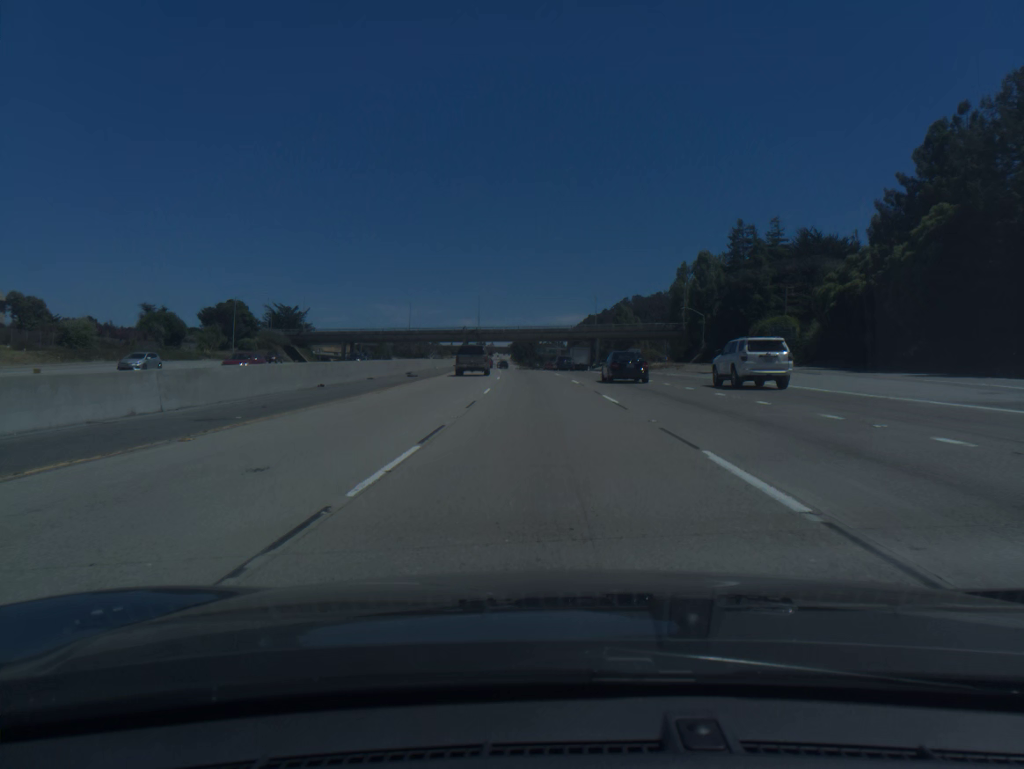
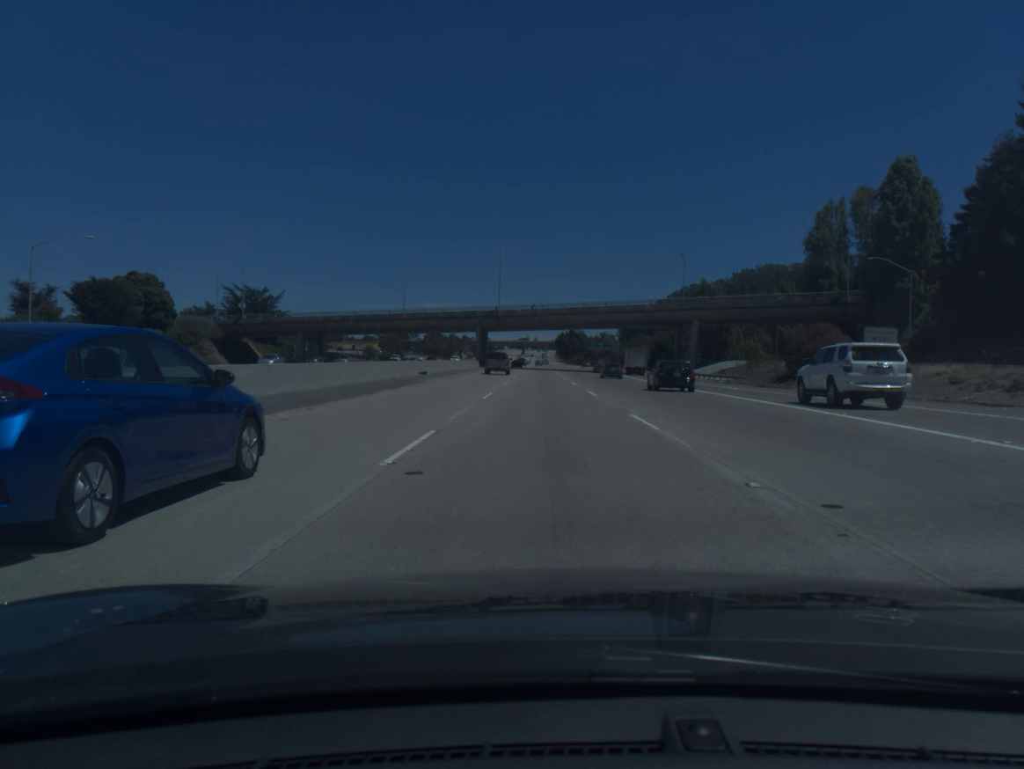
(-1.9, +66.9) m; -3°
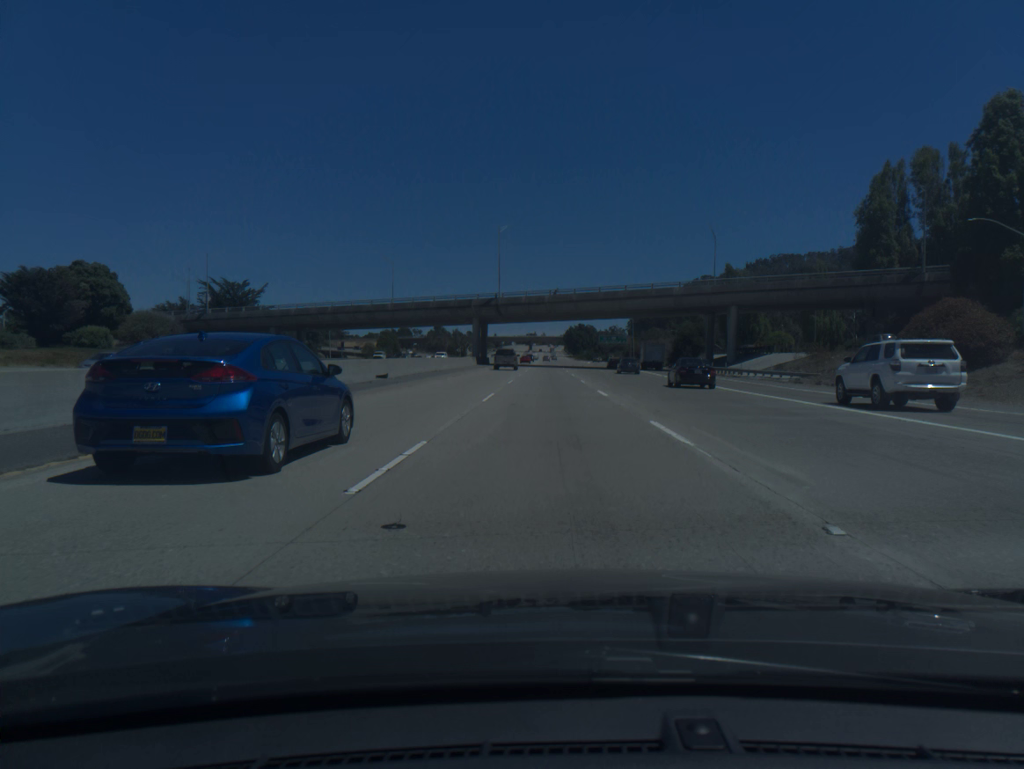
(-0.1, +16.9) m; -1°
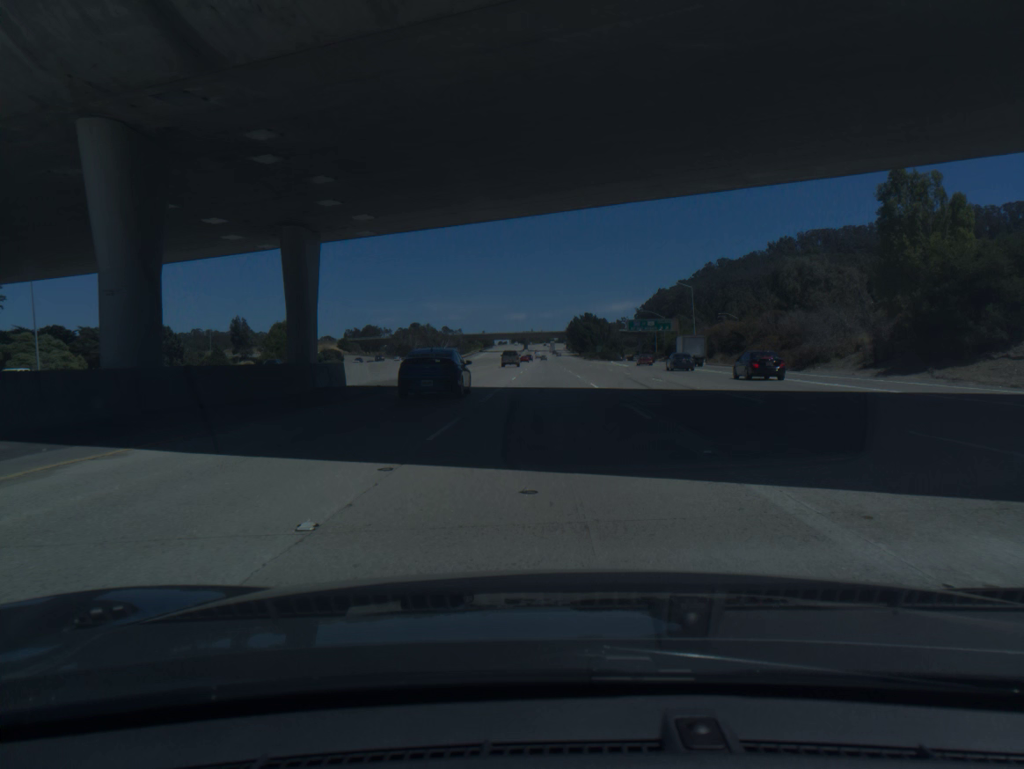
(-0.1, +85.0) m; 0°
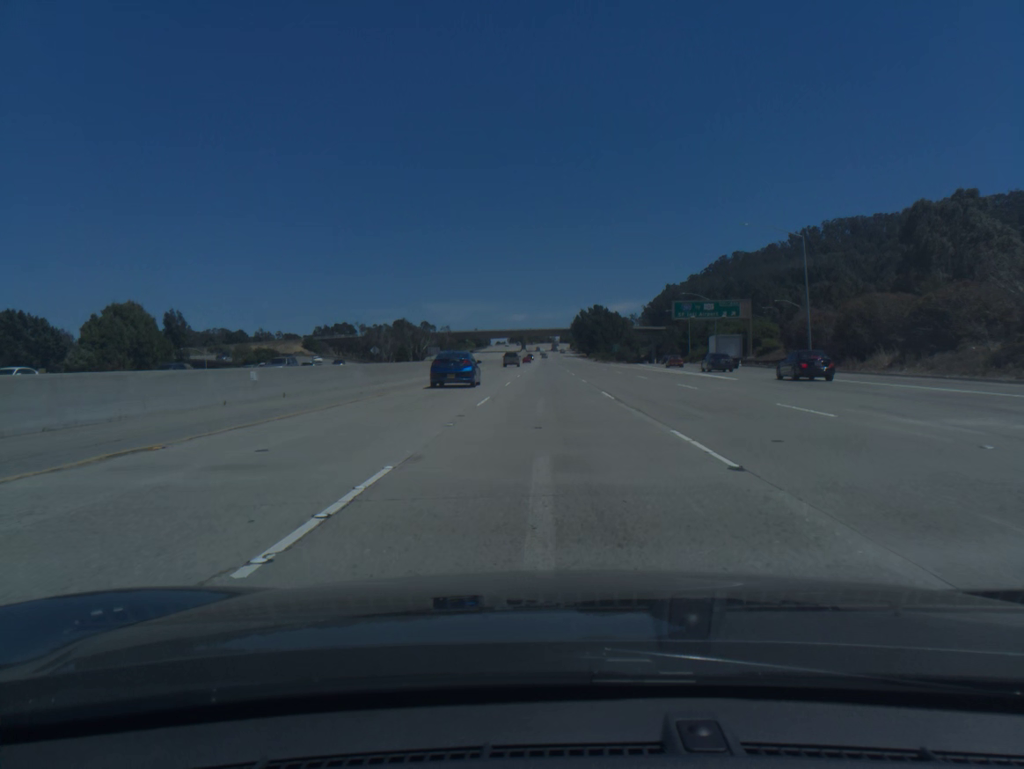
(-0.1, +51.3) m; 0°
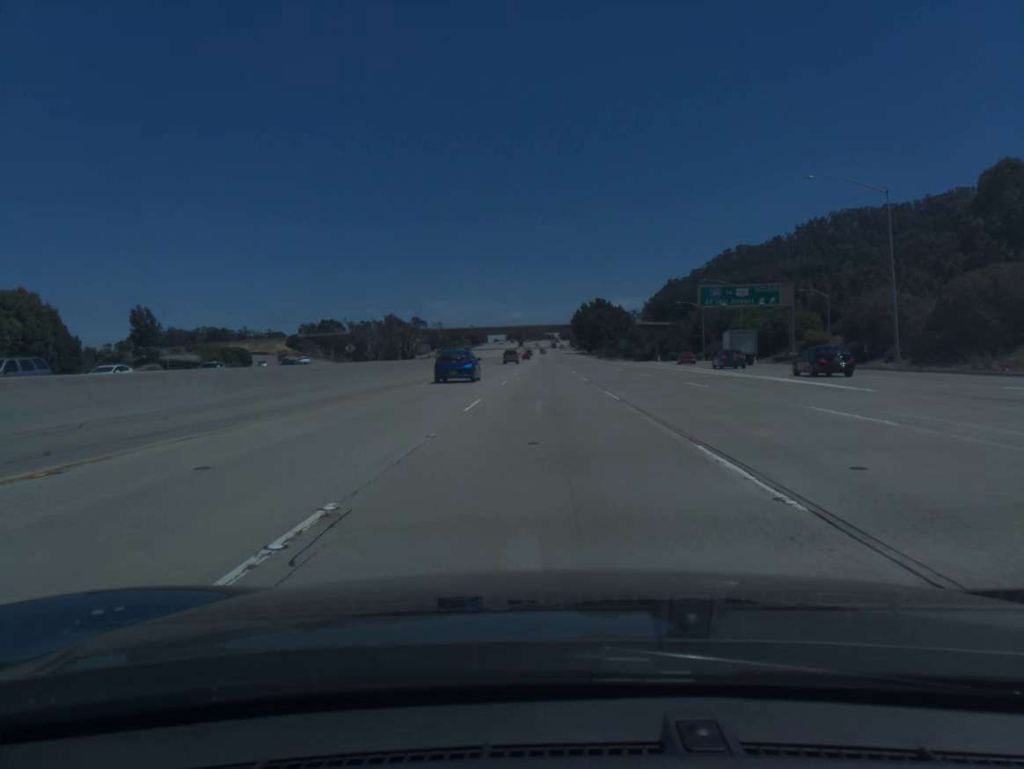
(0.0, +17.1) m; 0°
